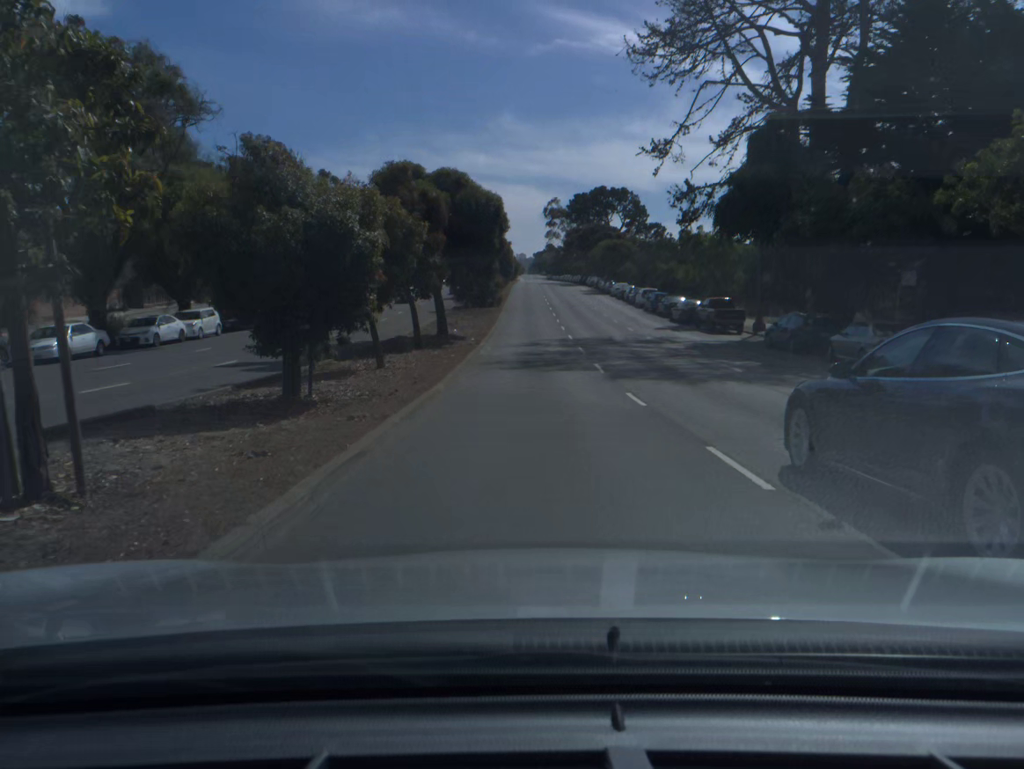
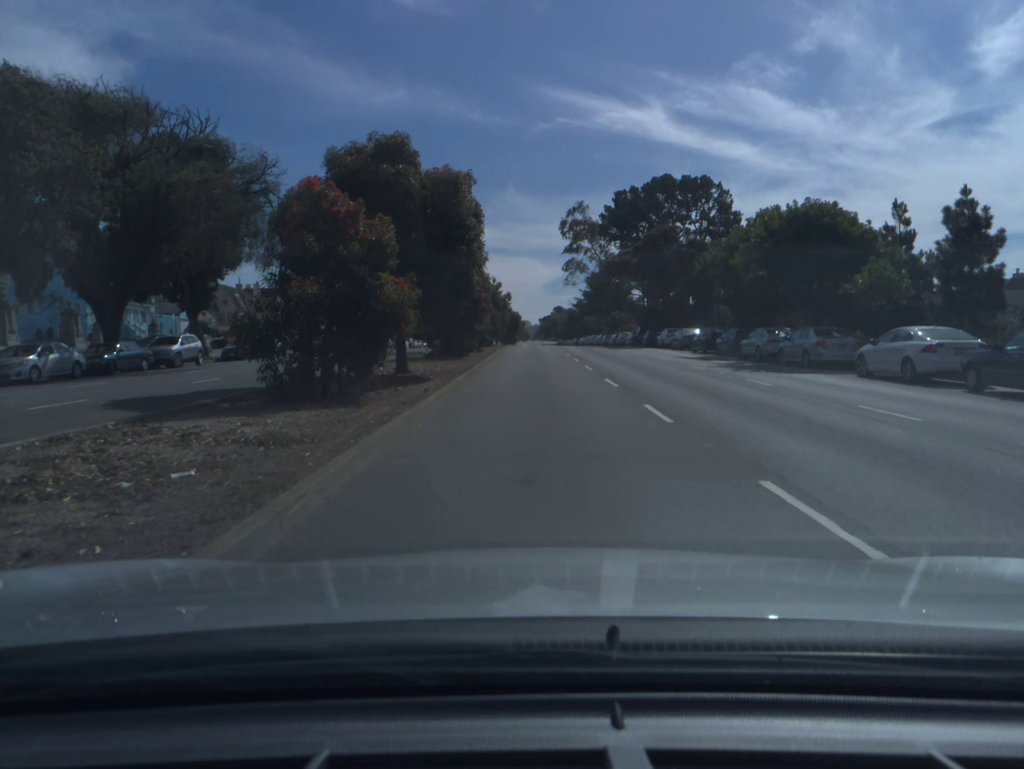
(-0.2, +66.9) m; 0°
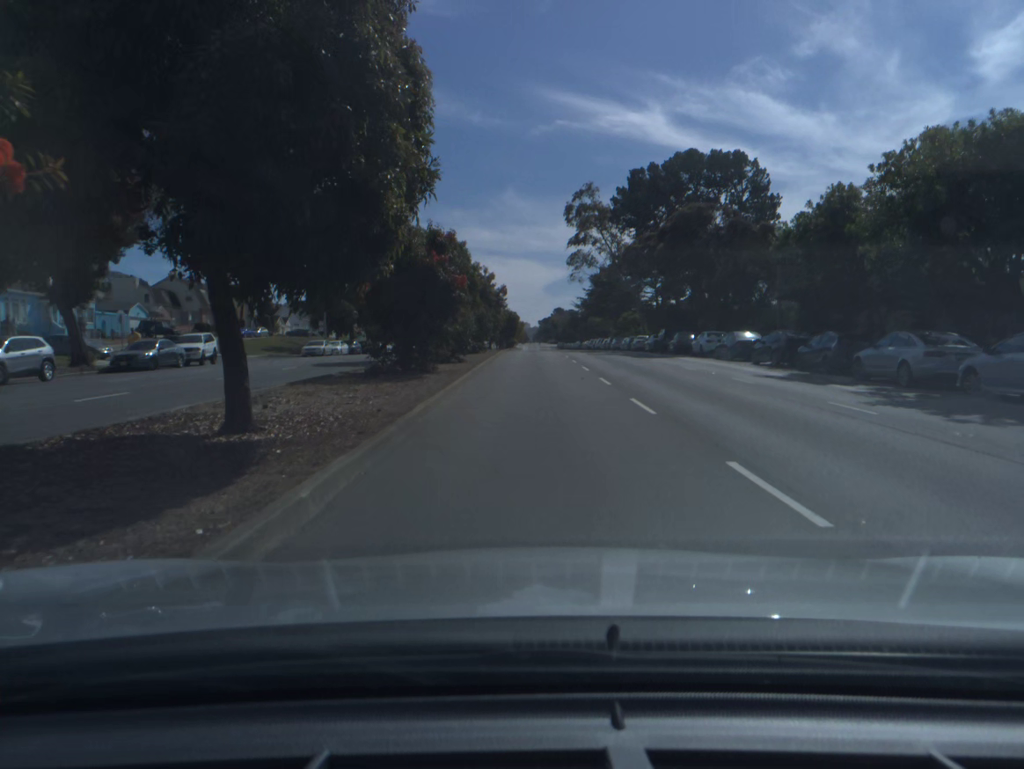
(0.0, +13.1) m; 0°
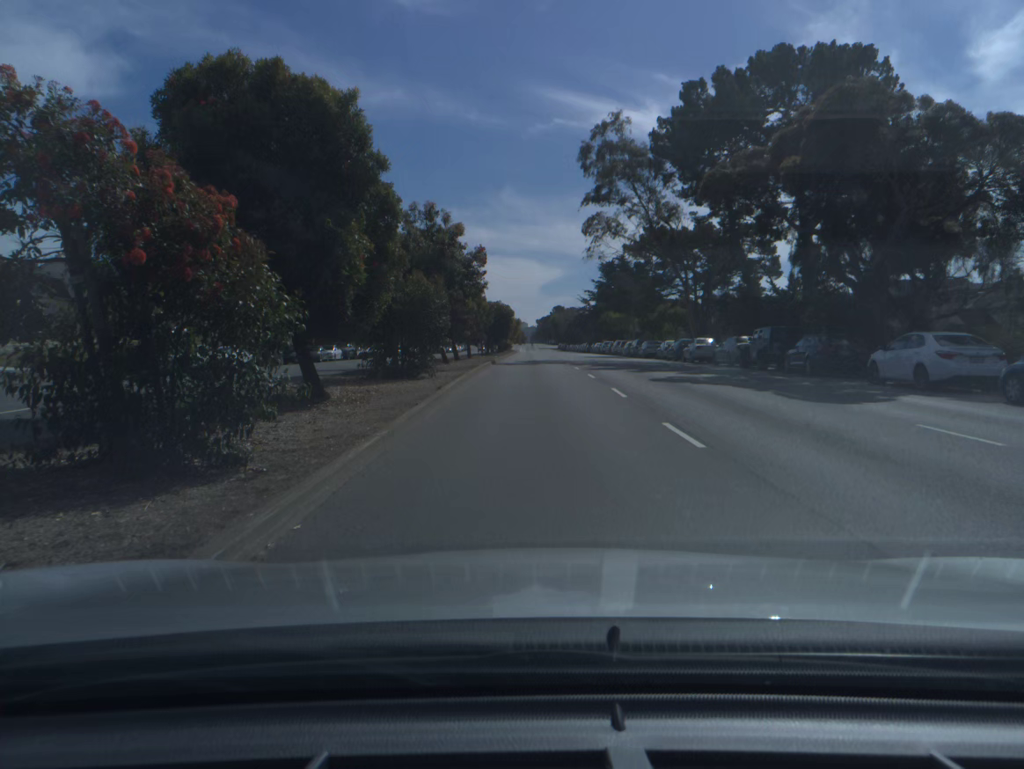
(0.0, +25.2) m; 0°
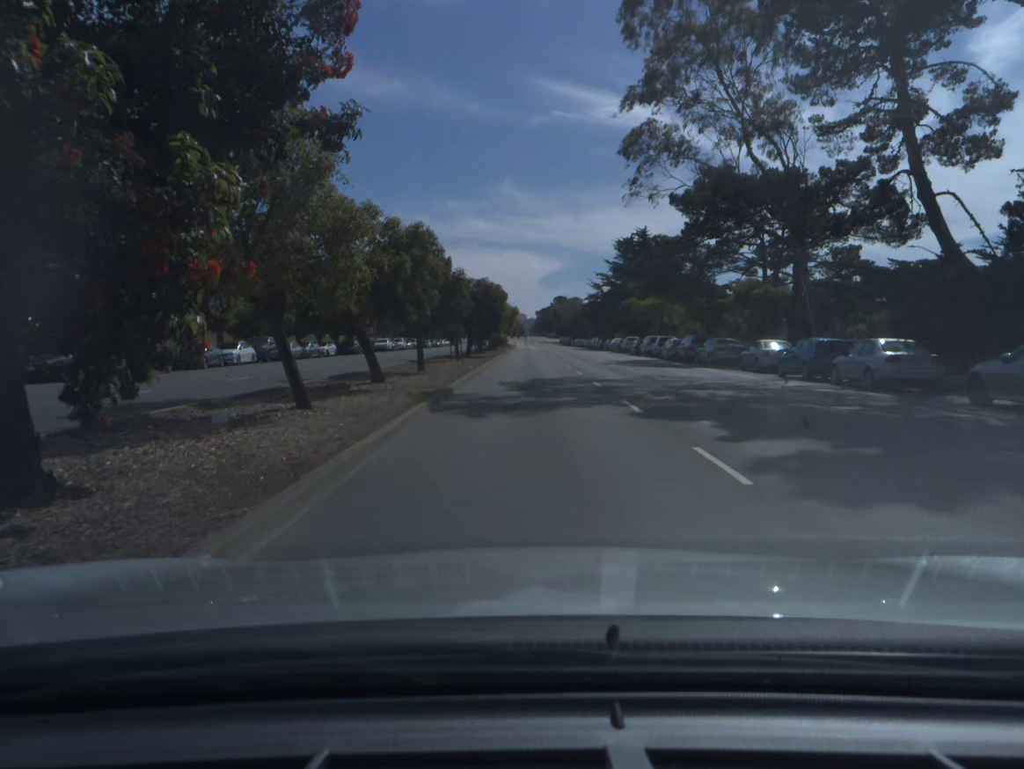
(0.0, +24.1) m; 0°
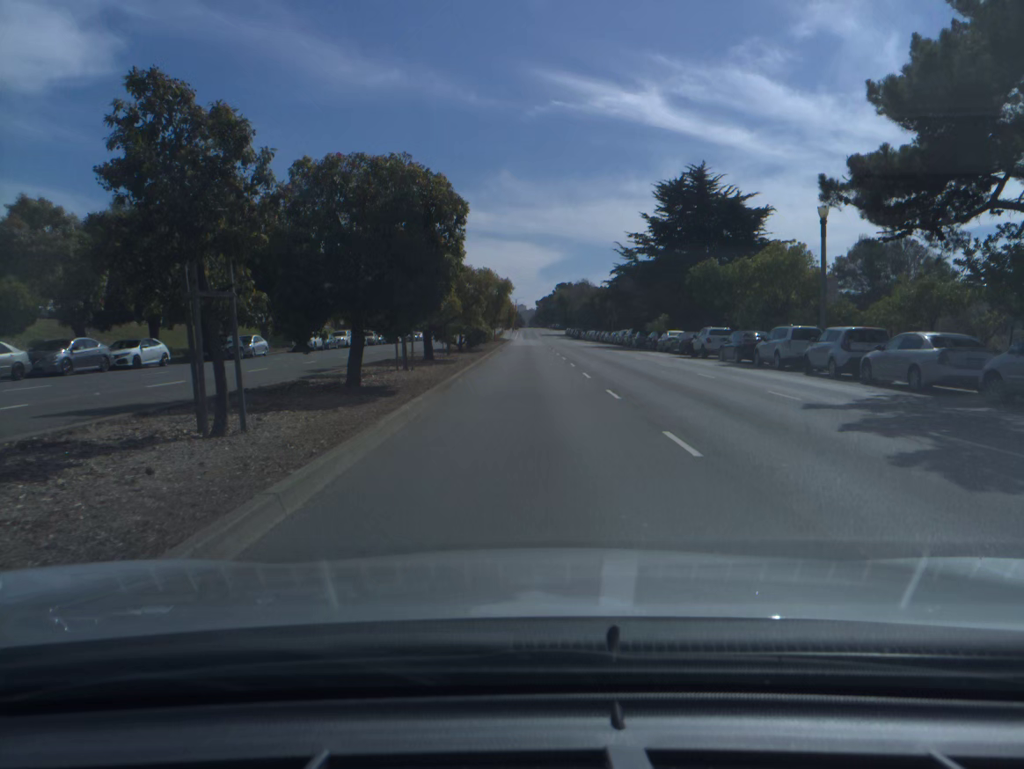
(0.0, +34.2) m; 0°
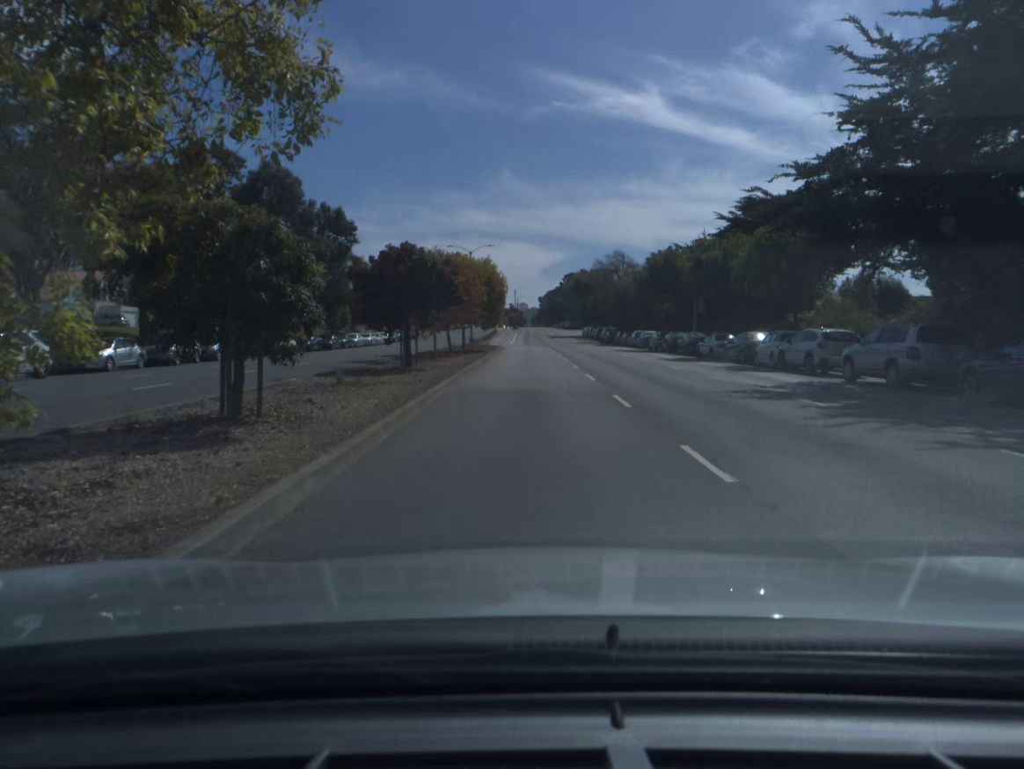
(0.0, +52.4) m; 0°
